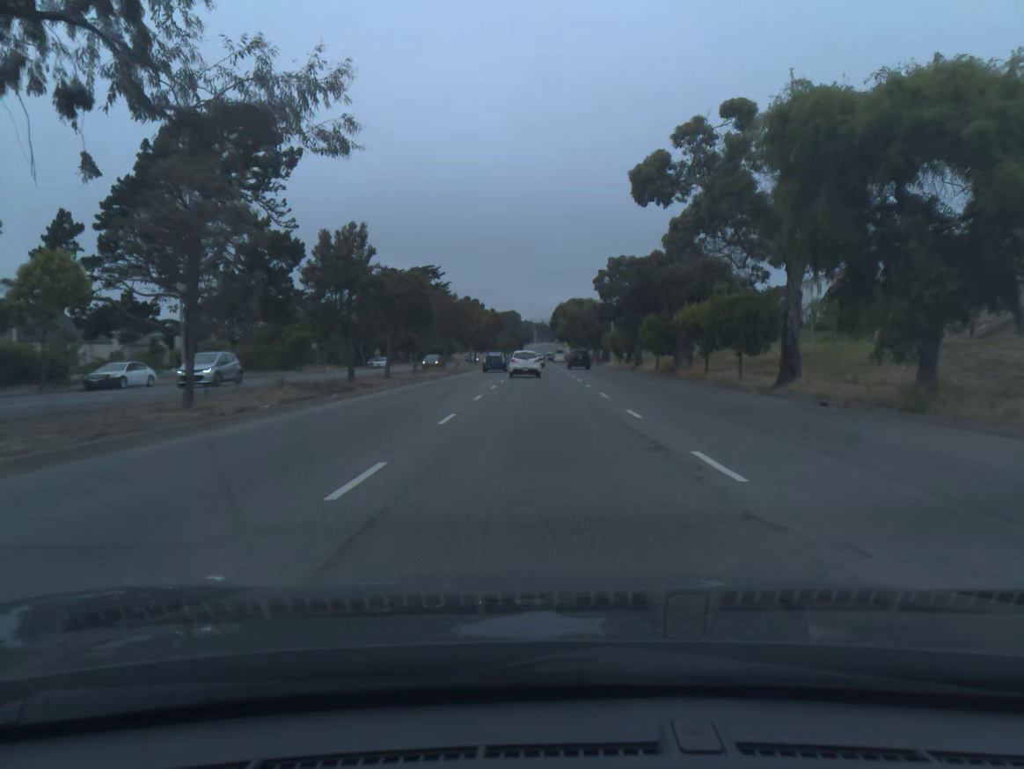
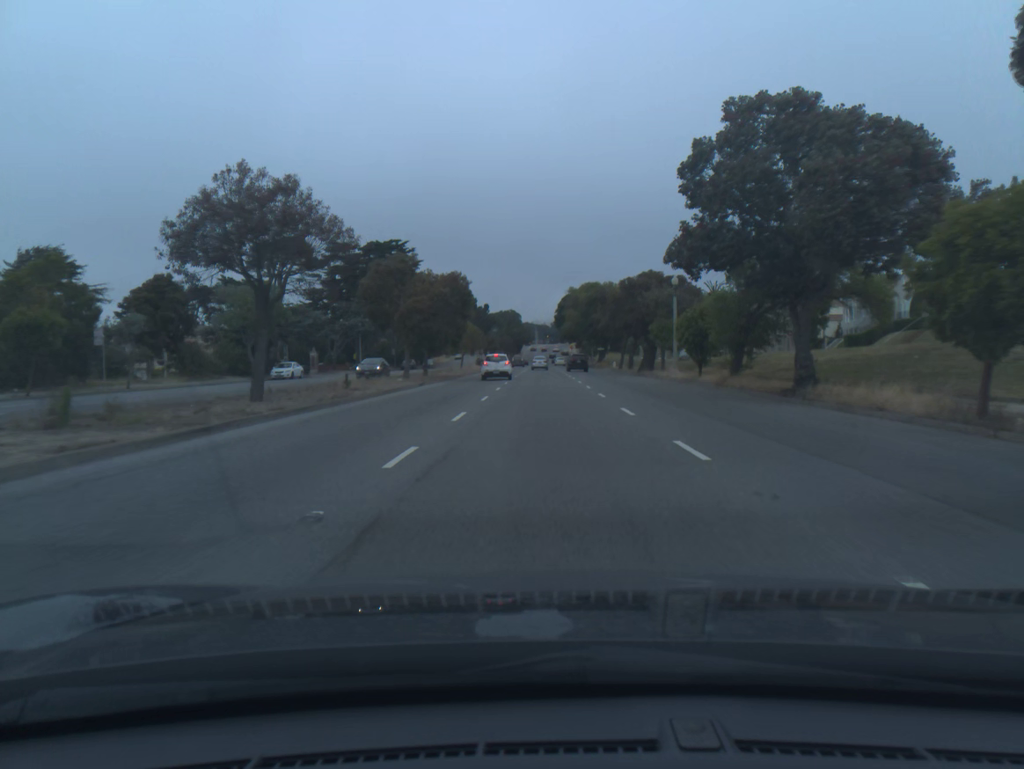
(-0.2, +41.5) m; 0°
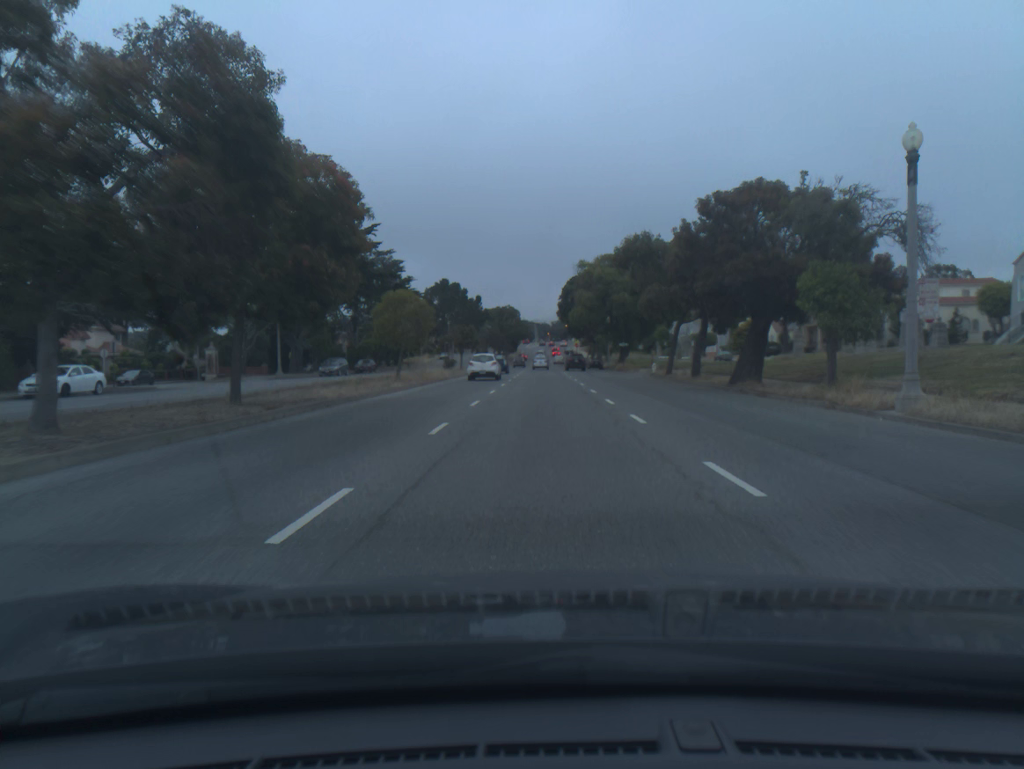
(0.0, +32.0) m; 0°
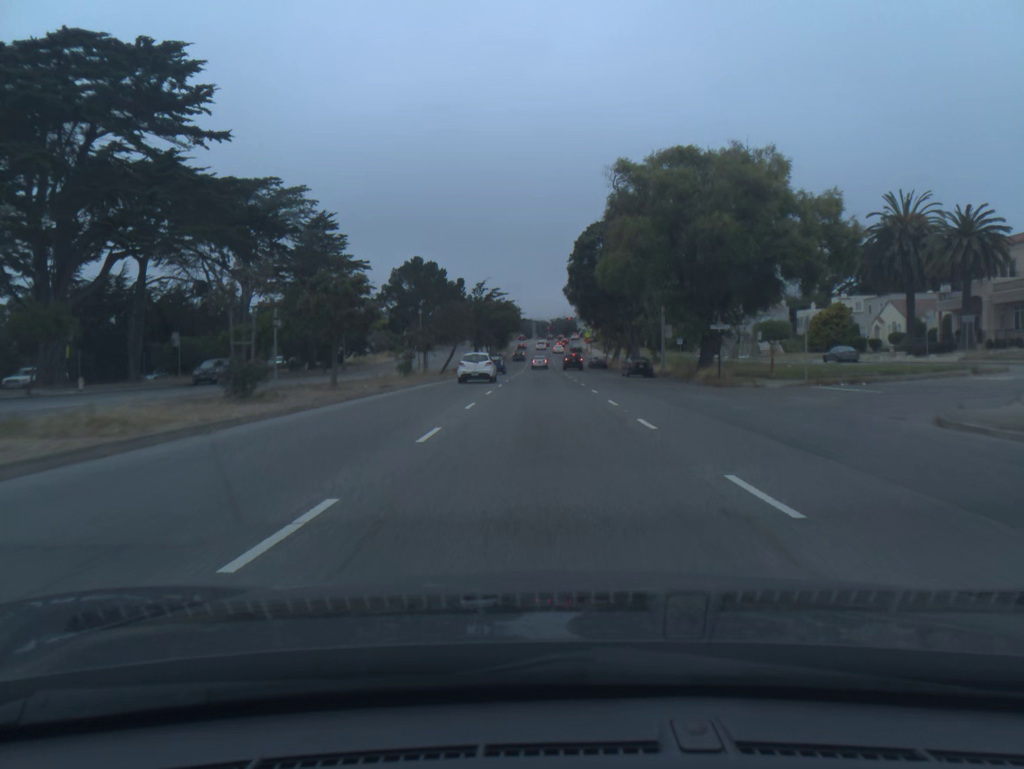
(0.0, +44.4) m; 0°
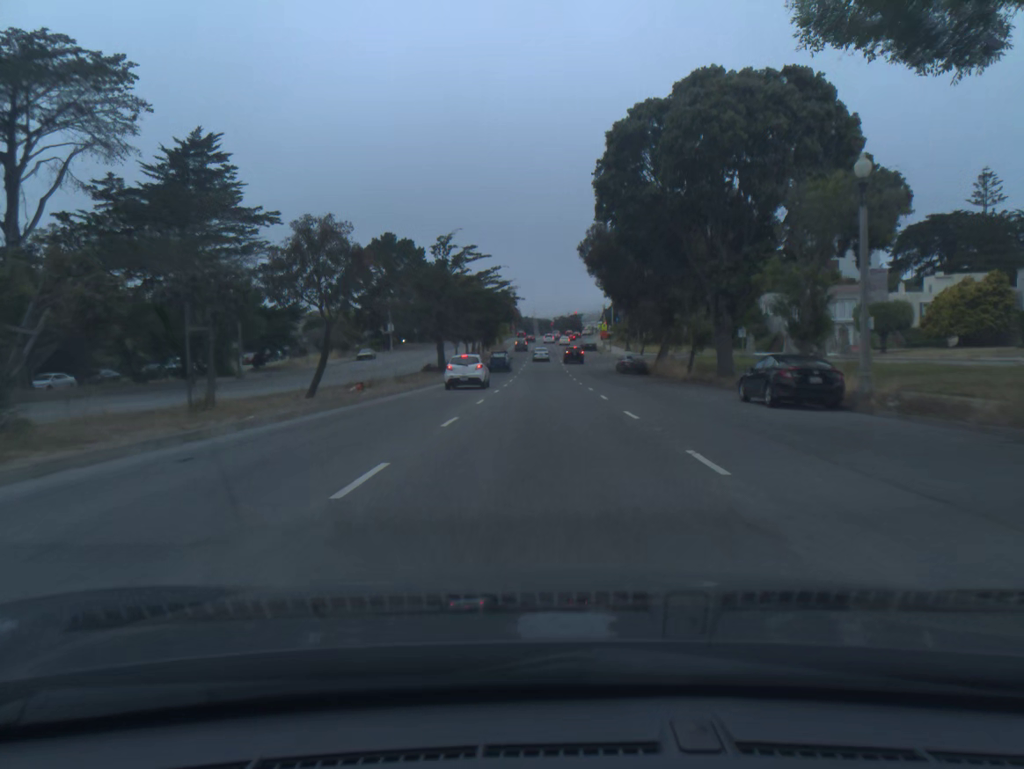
(0.0, +33.4) m; 0°
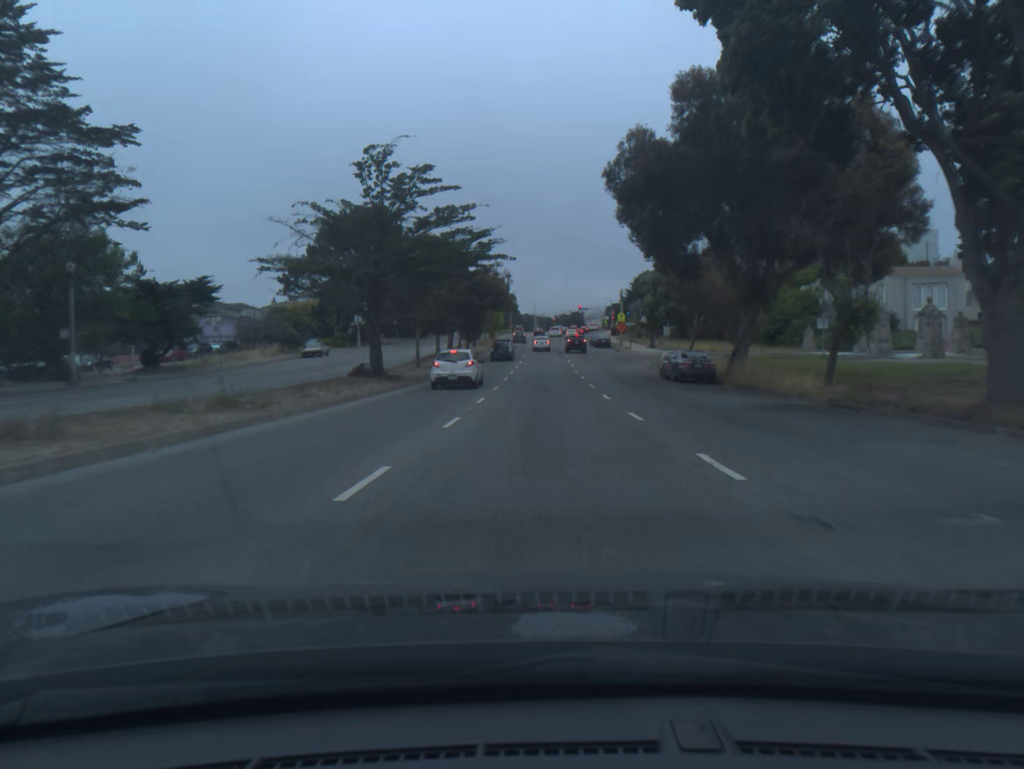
(0.0, +22.2) m; 0°
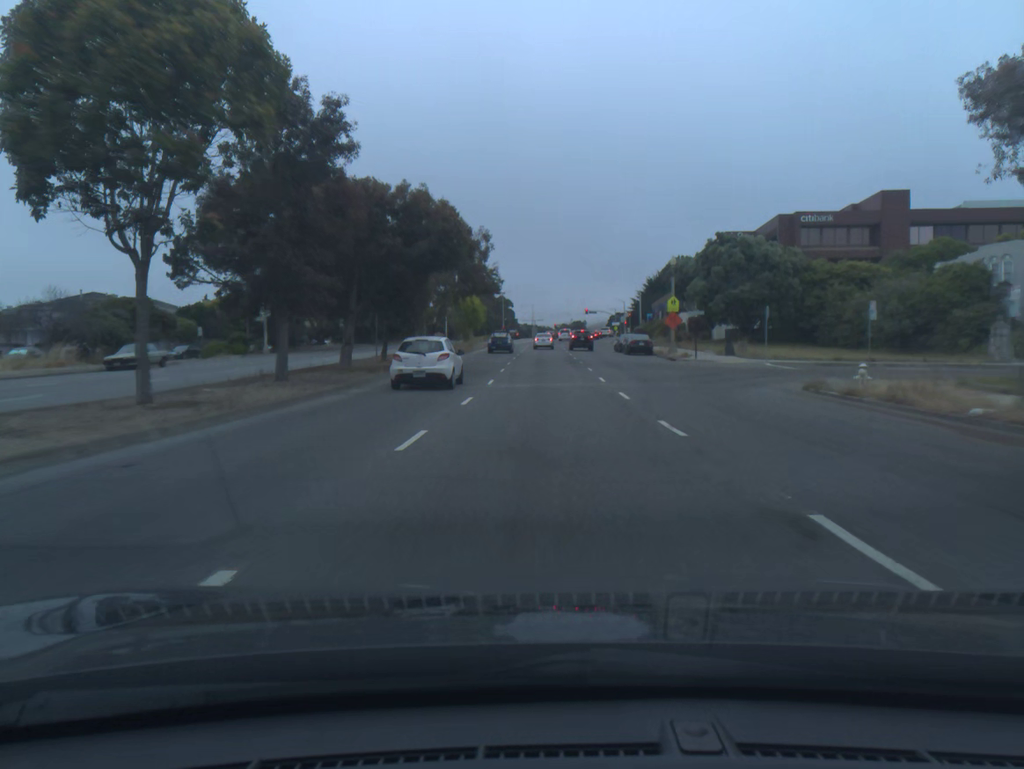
(0.0, +33.3) m; 0°
